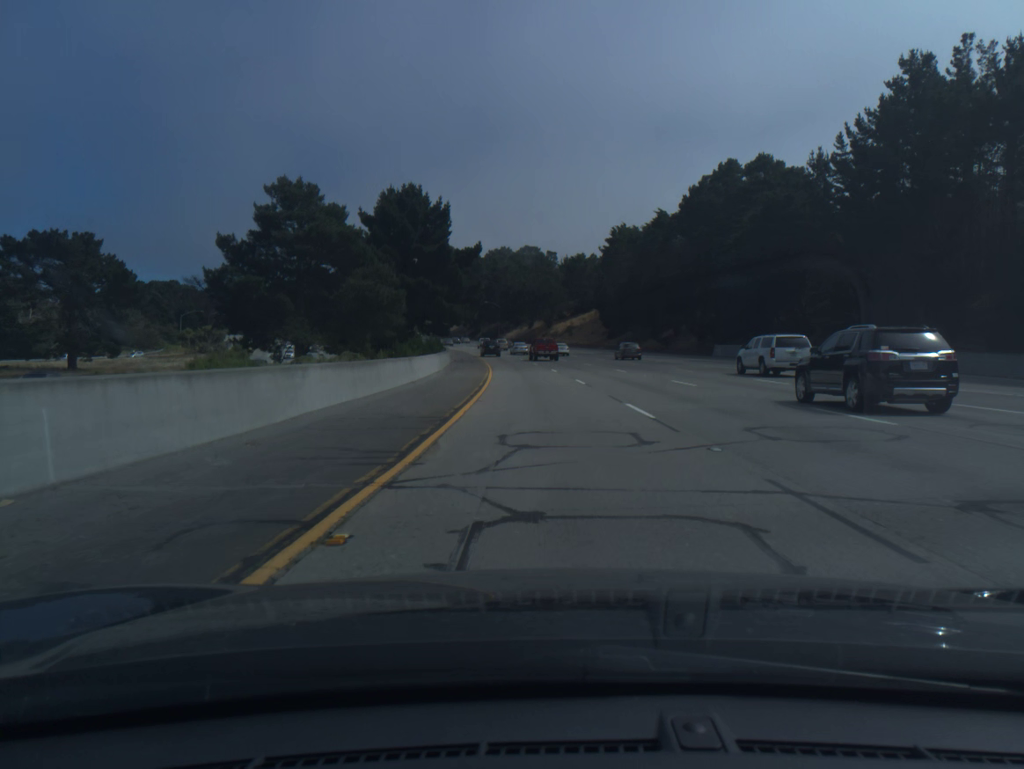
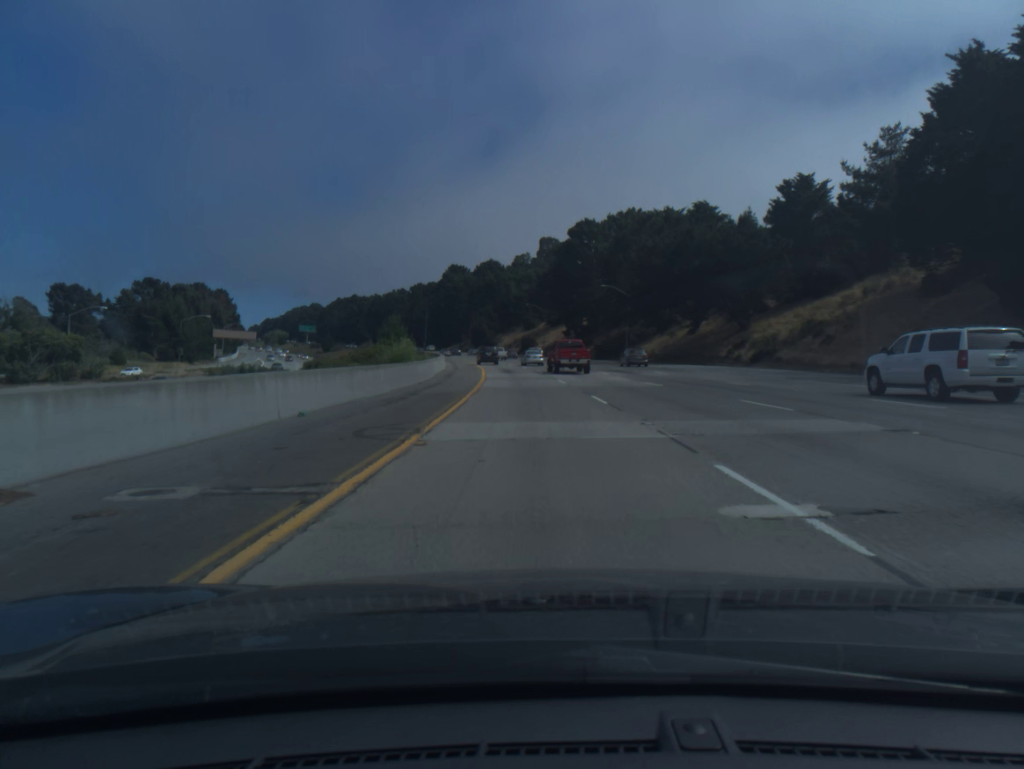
(-6.8, +96.6) m; -8°
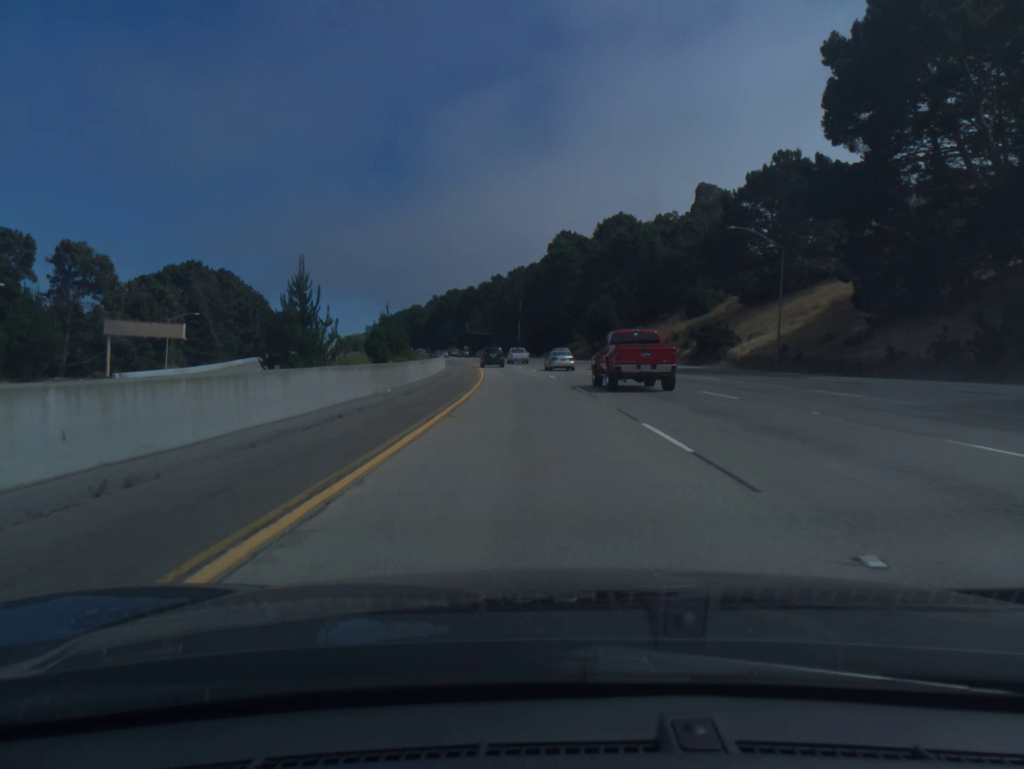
(-7.6, +96.5) m; -9°
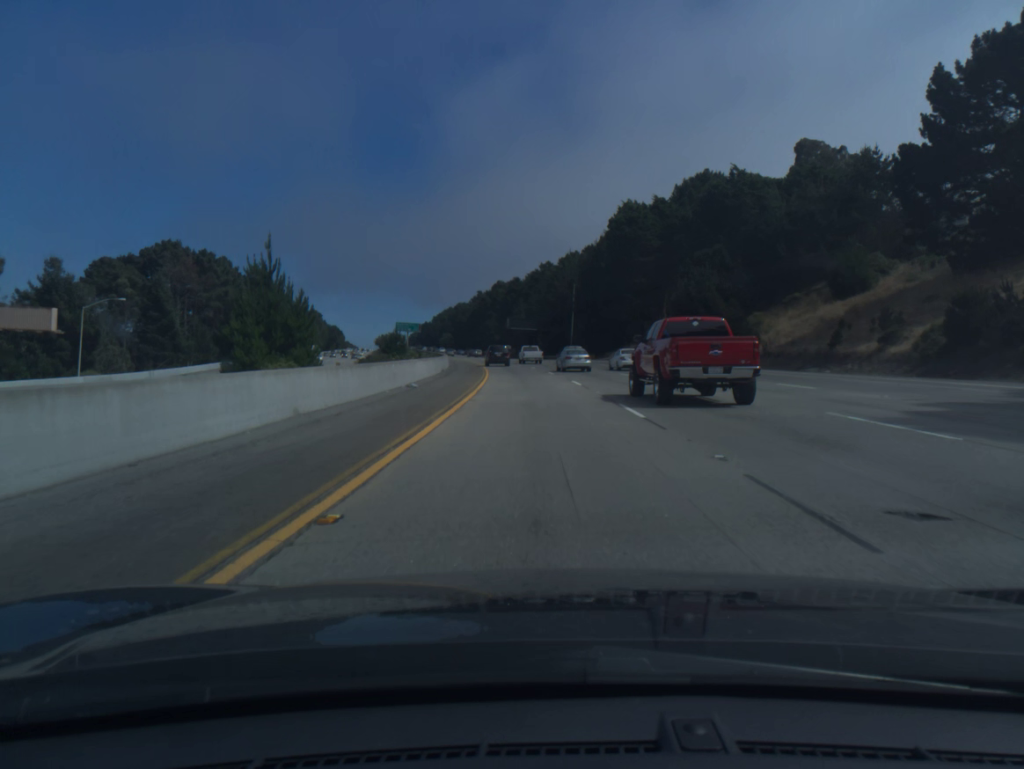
(-1.3, +39.0) m; -4°
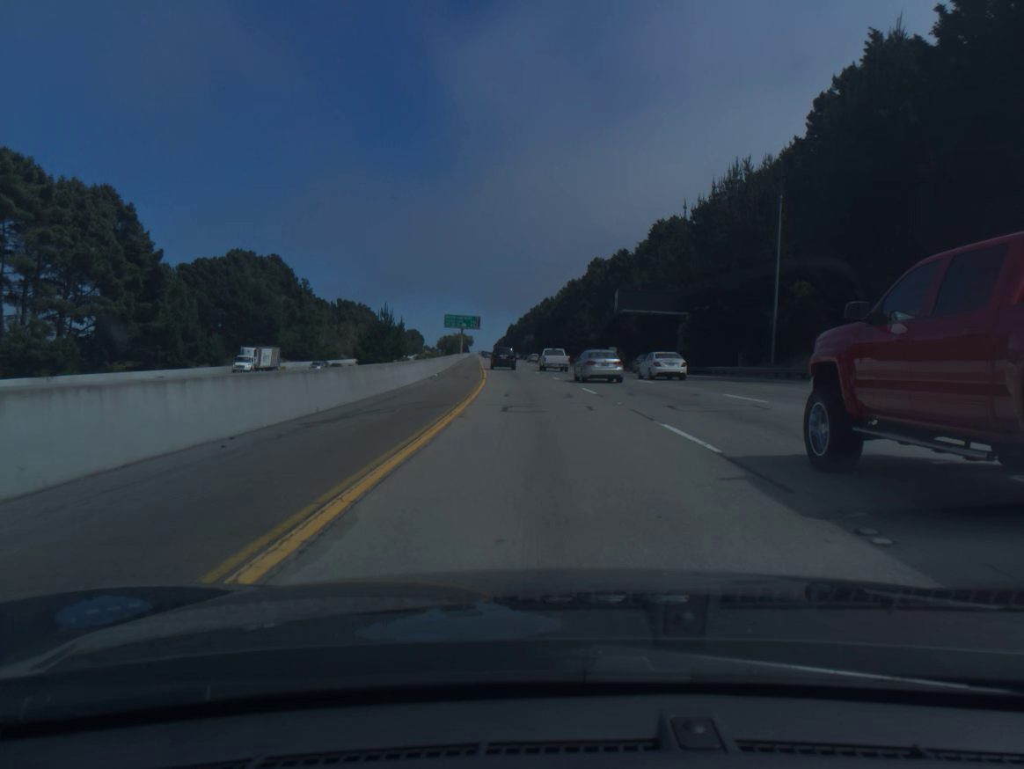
(-4.6, +77.7) m; -7°
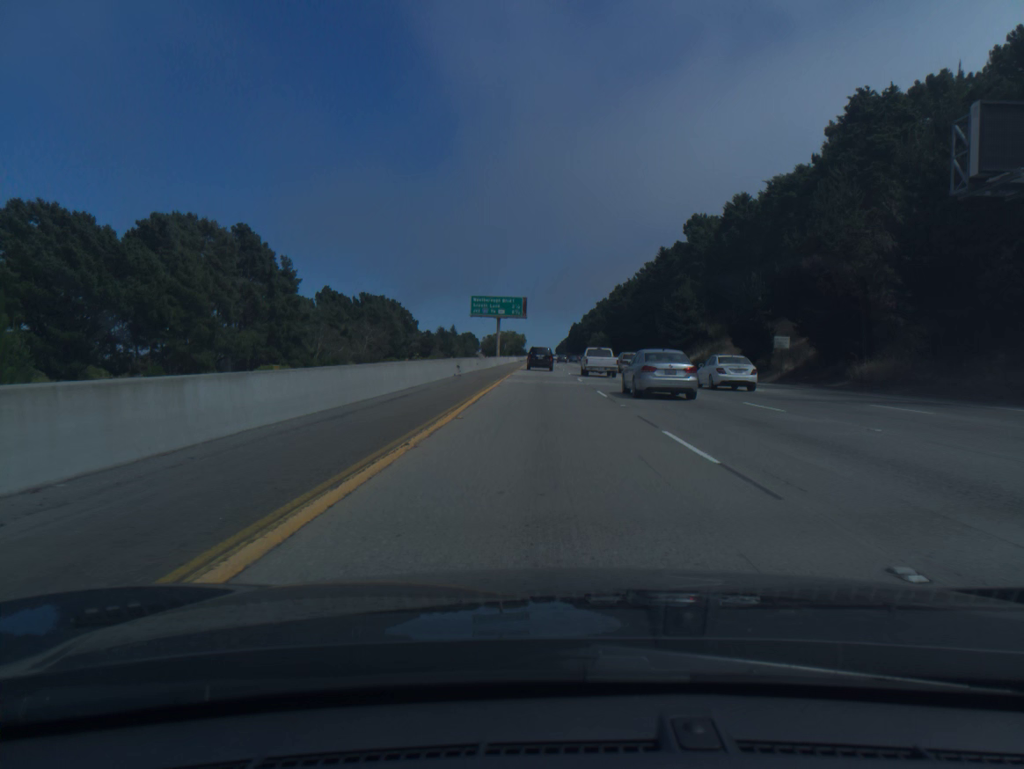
(-2.6, +58.7) m; -5°
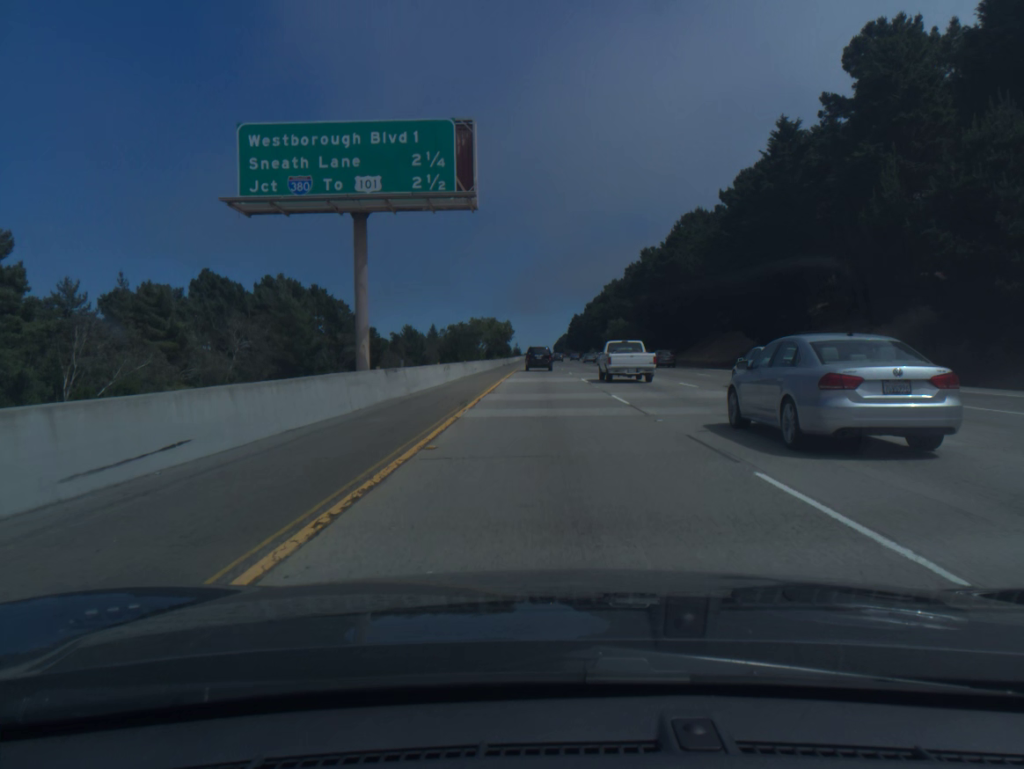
(-0.4, +77.7) m; 0°
